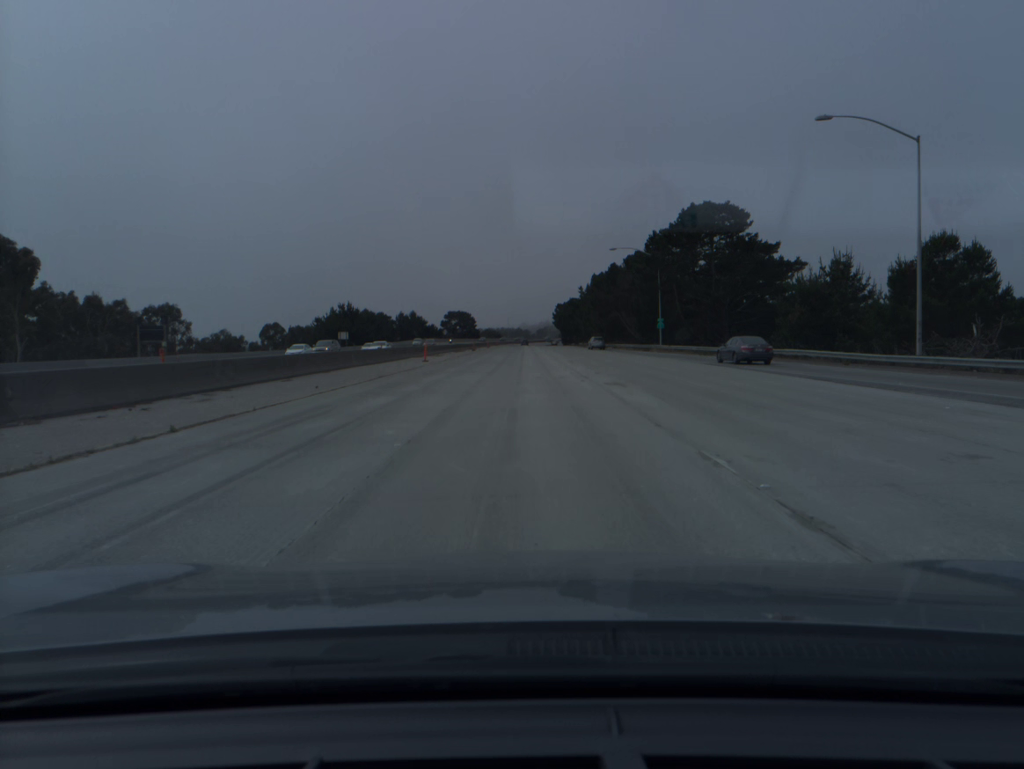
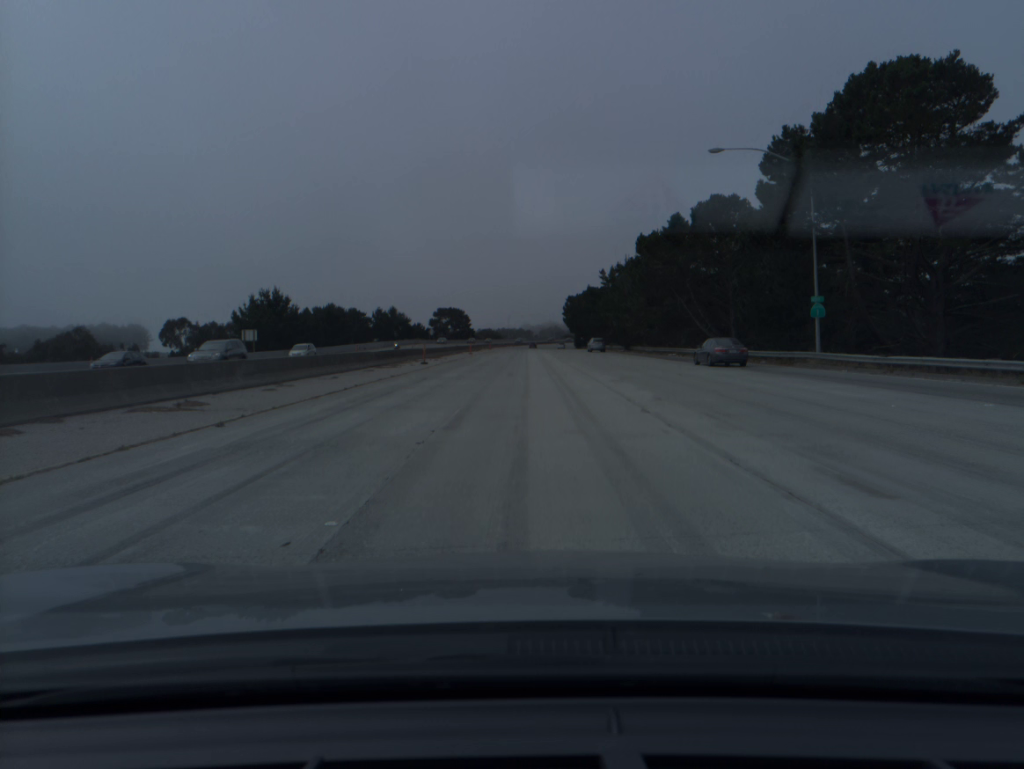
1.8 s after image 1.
(0.0, +47.6) m; 0°
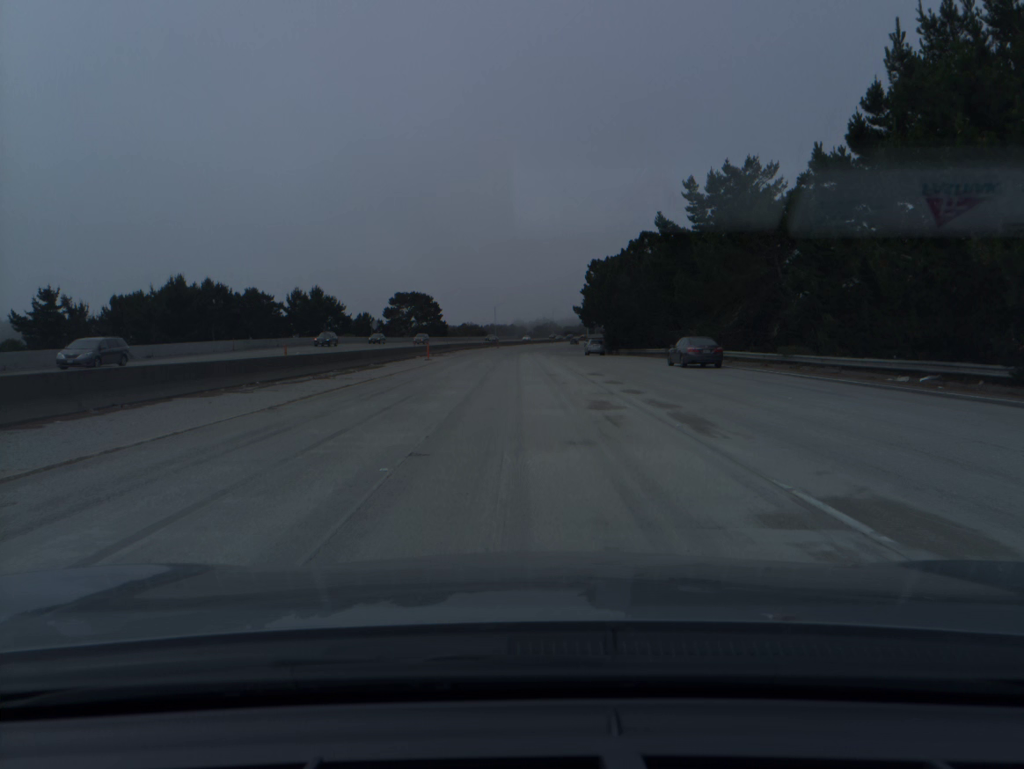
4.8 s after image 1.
(+0.3, +77.7) m; +1°
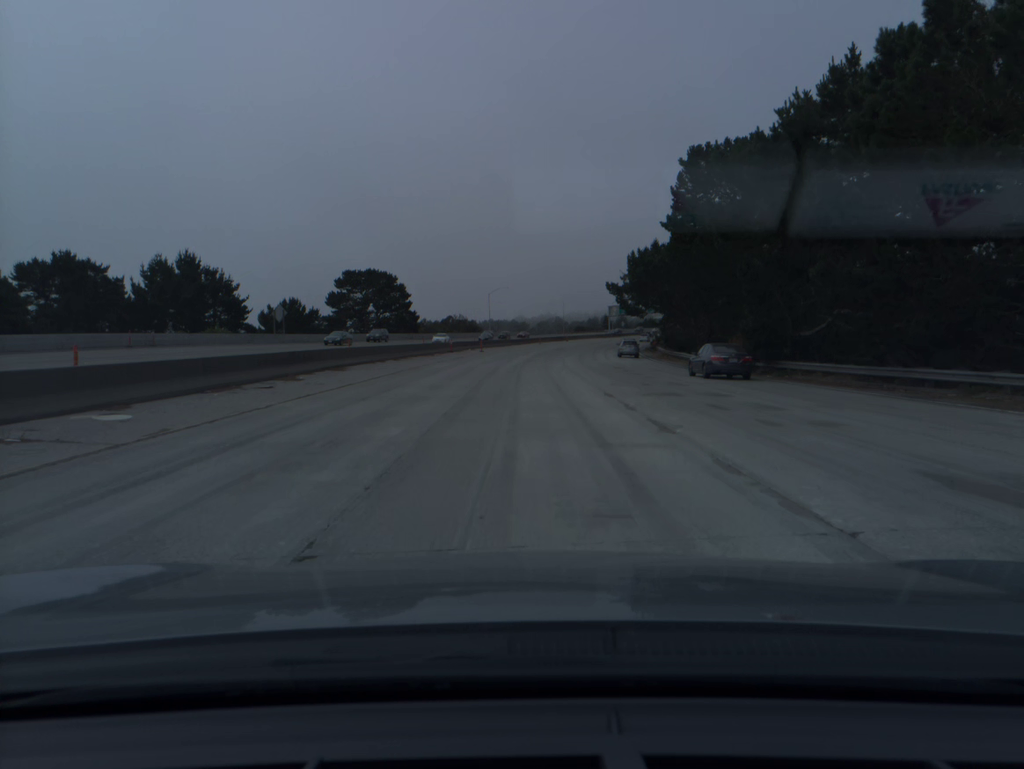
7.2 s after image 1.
(-0.2, +61.3) m; 0°
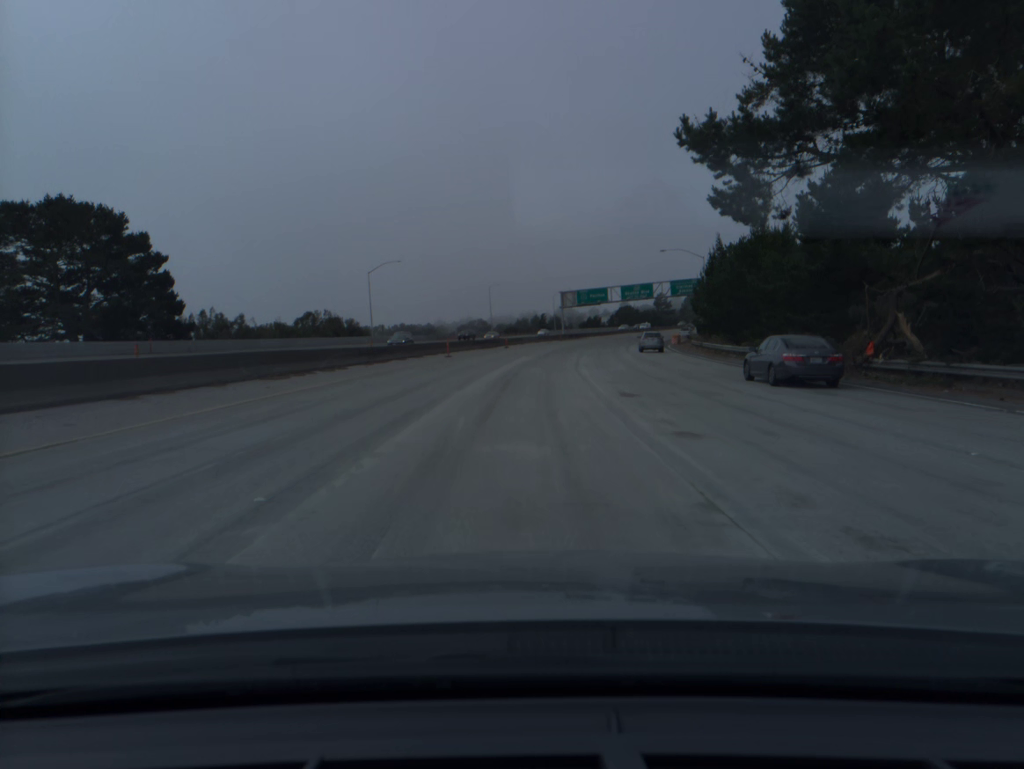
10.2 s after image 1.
(+2.4, +76.6) m; +5°
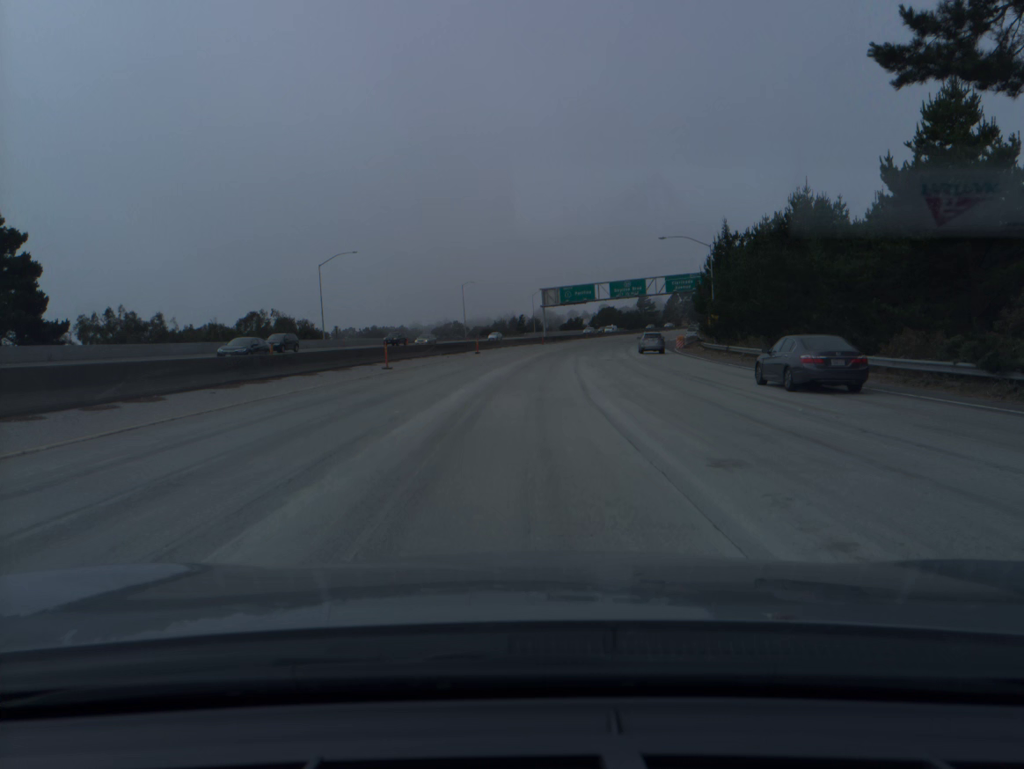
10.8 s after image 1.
(+0.2, +15.3) m; +2°
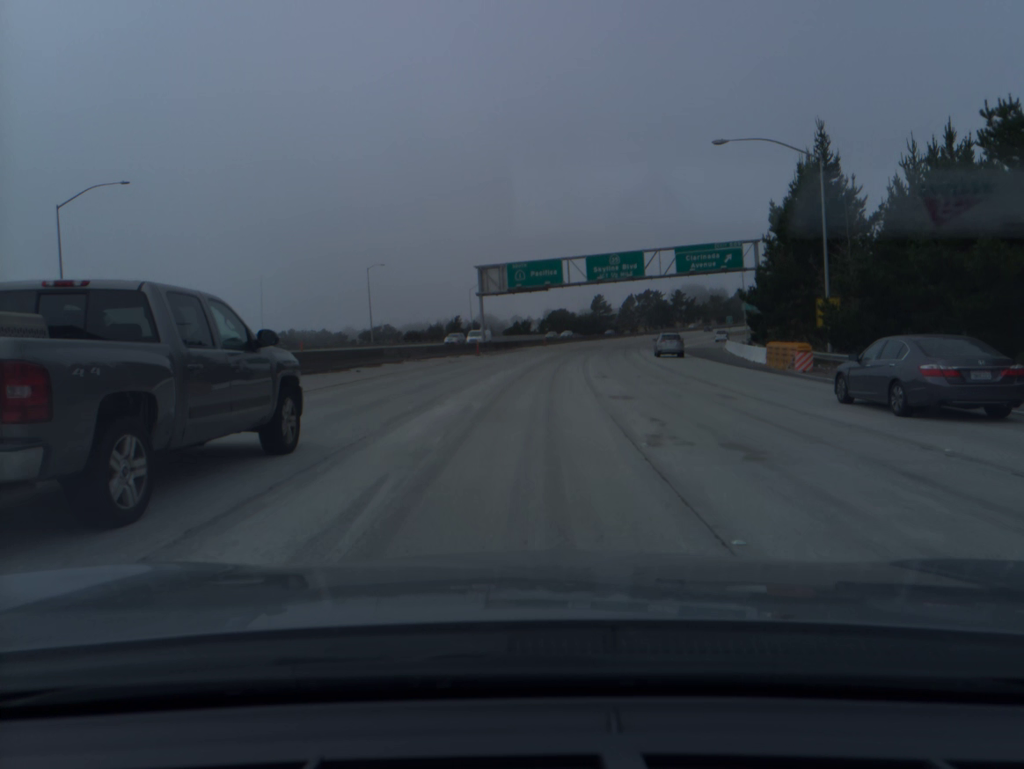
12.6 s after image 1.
(+1.7, +46.2) m; +4°
